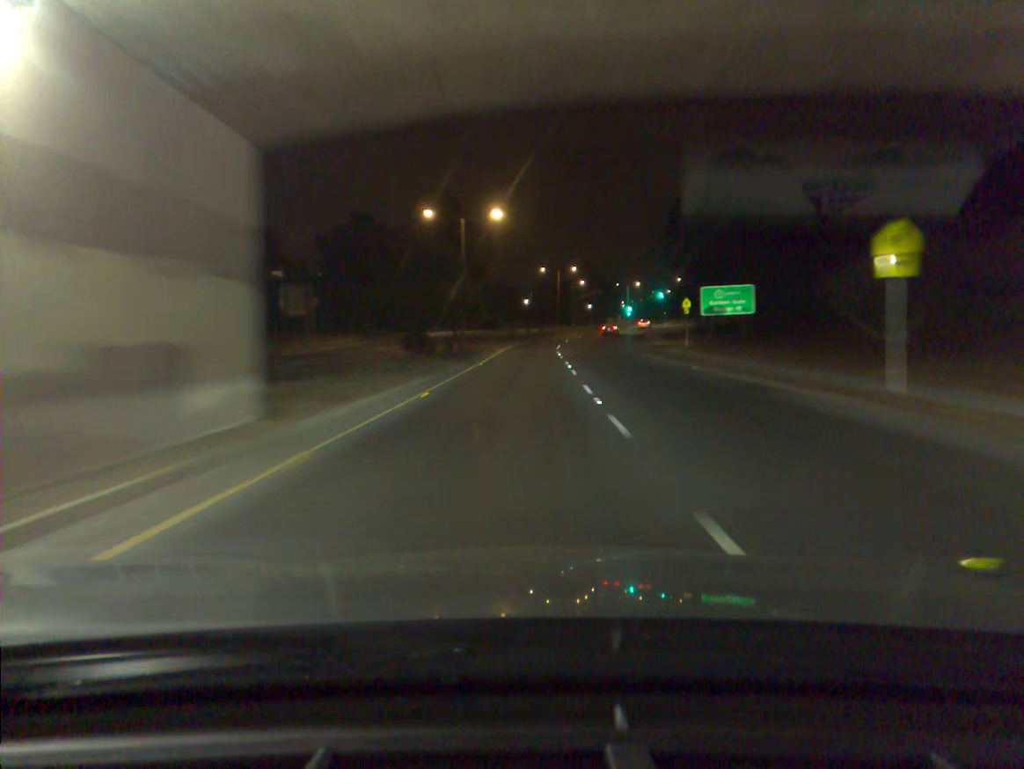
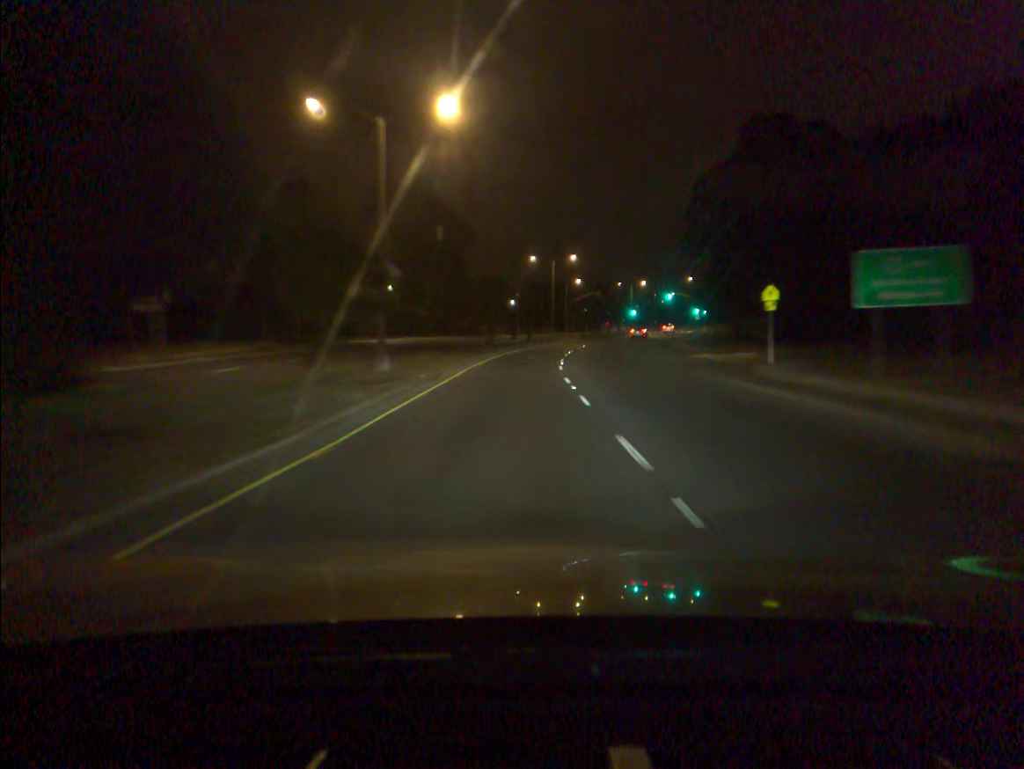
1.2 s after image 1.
(+0.2, +24.8) m; +1°
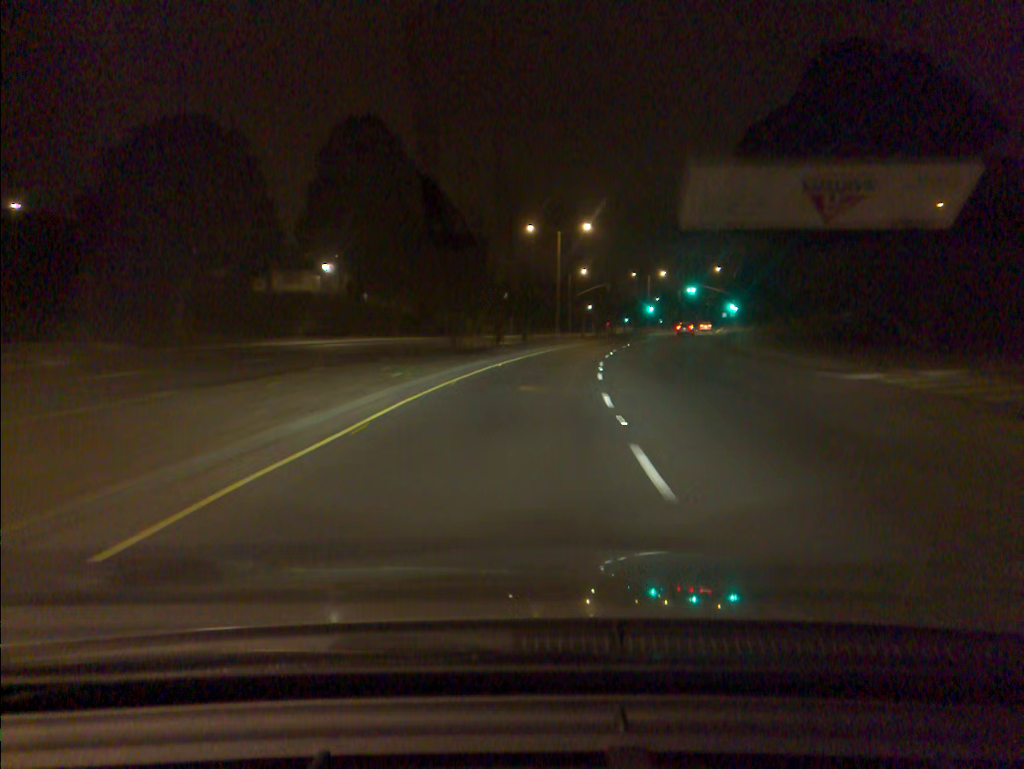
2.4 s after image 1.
(+0.1, +23.9) m; +1°
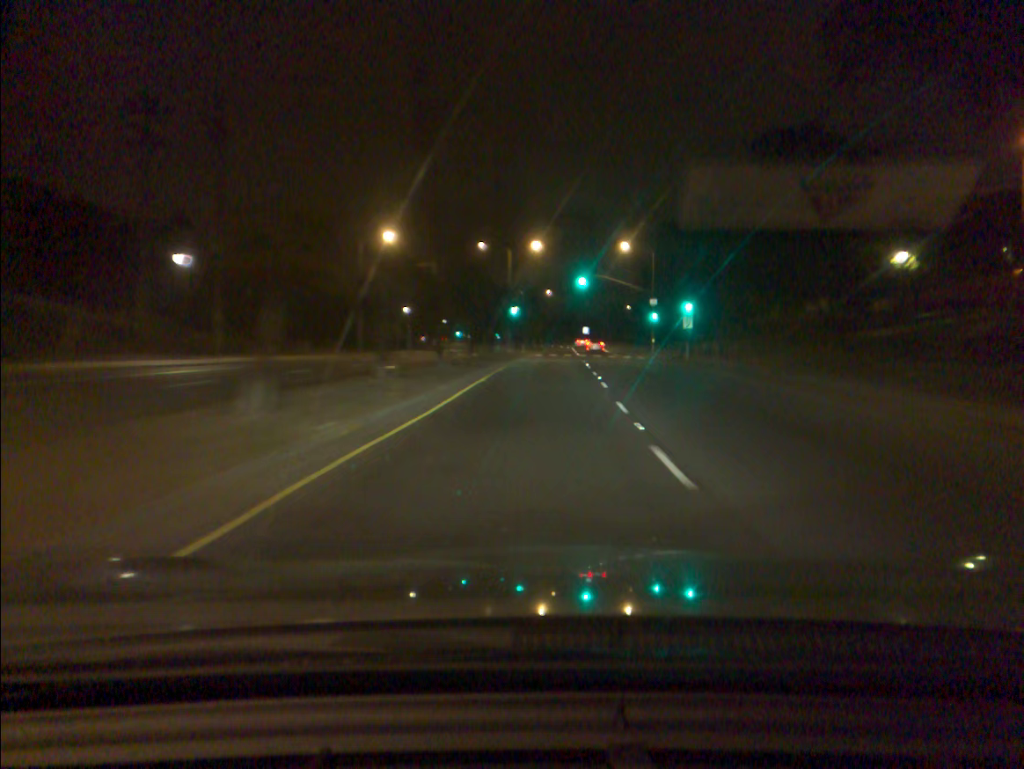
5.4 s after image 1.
(+5.7, +57.4) m; +12°
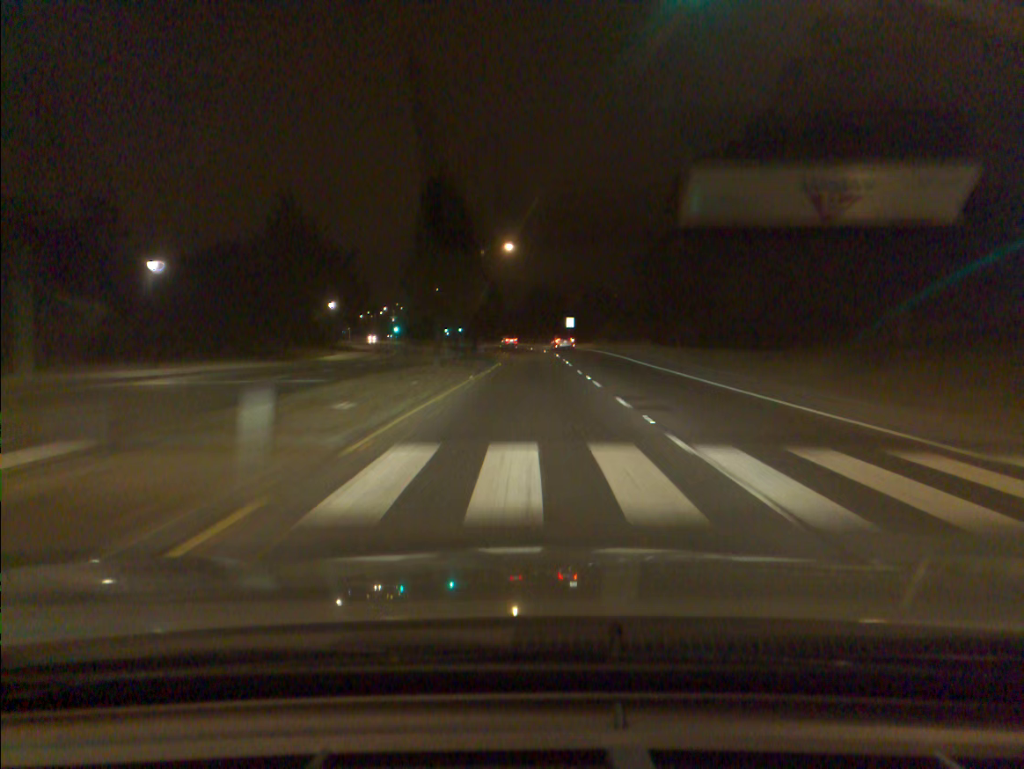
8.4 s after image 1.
(+1.7, +58.5) m; +2°
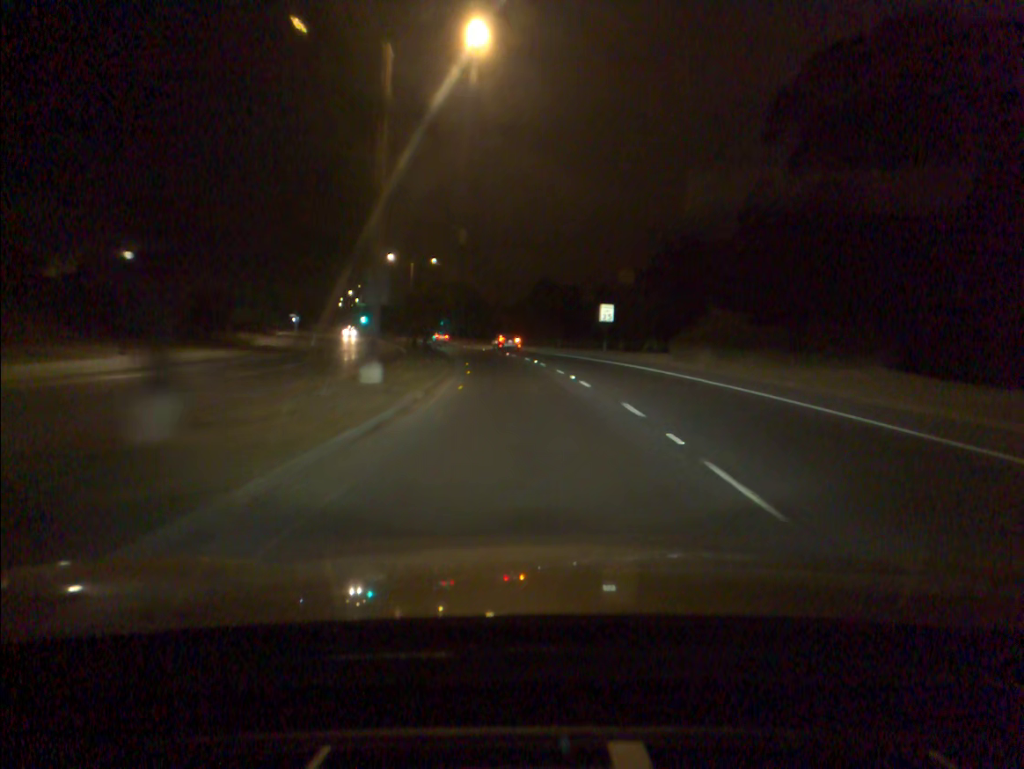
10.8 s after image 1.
(0.0, +44.6) m; 0°
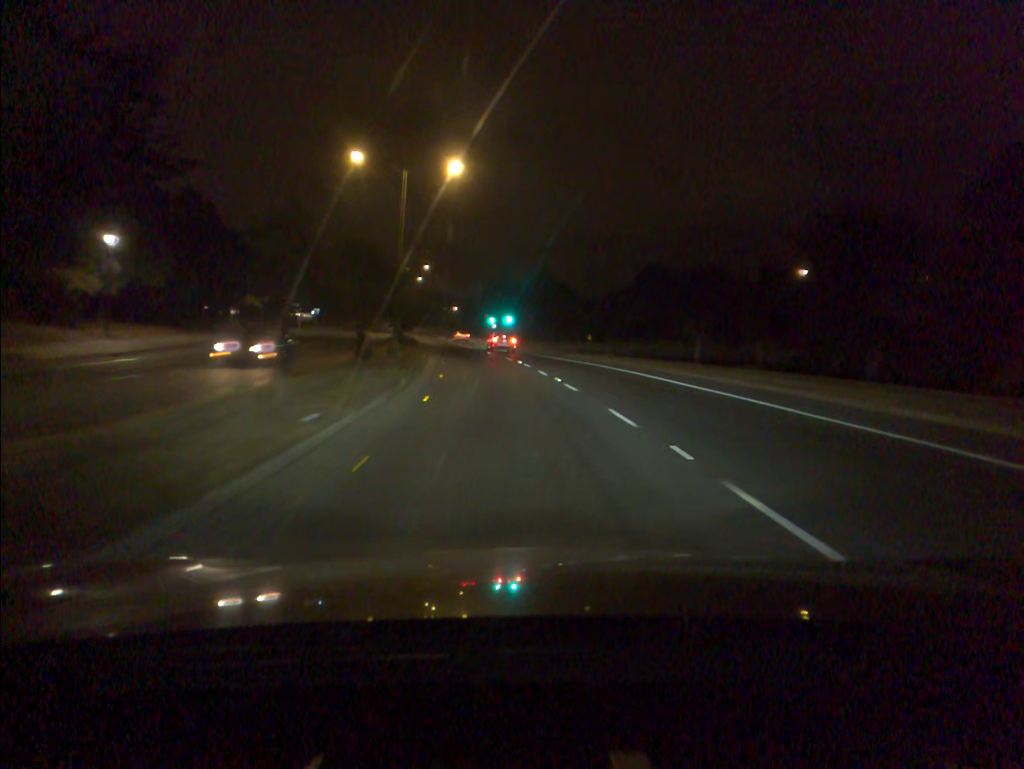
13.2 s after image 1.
(-1.9, +44.8) m; -6°
